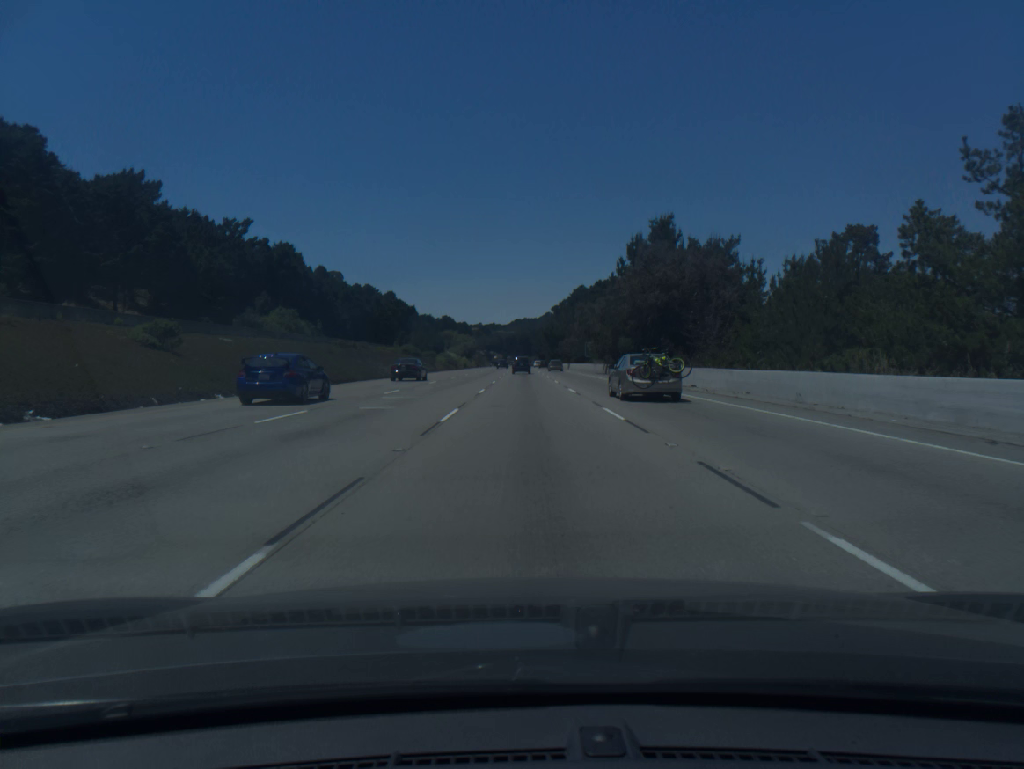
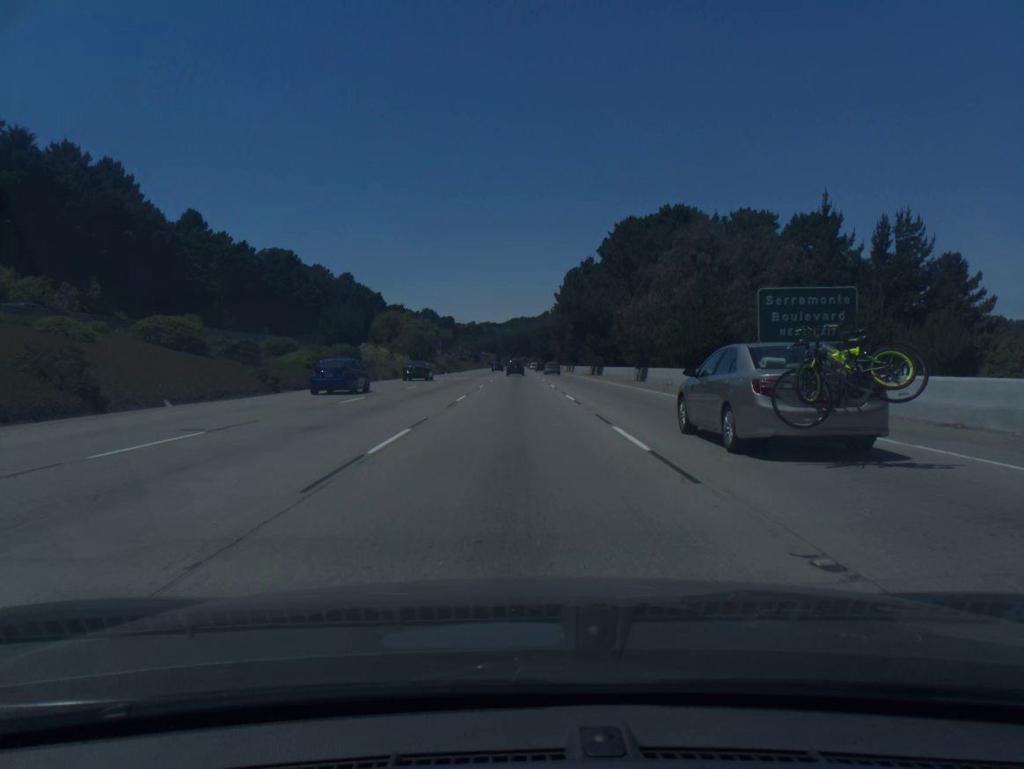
(+0.6, +92.8) m; 0°
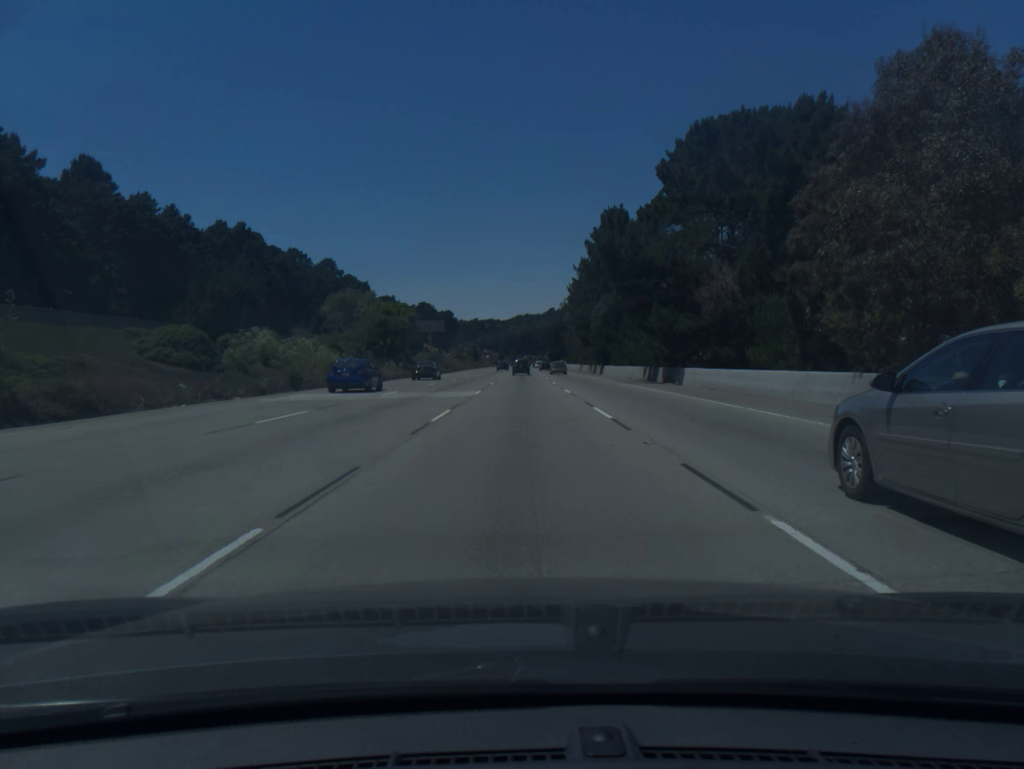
(-0.1, +37.7) m; 0°
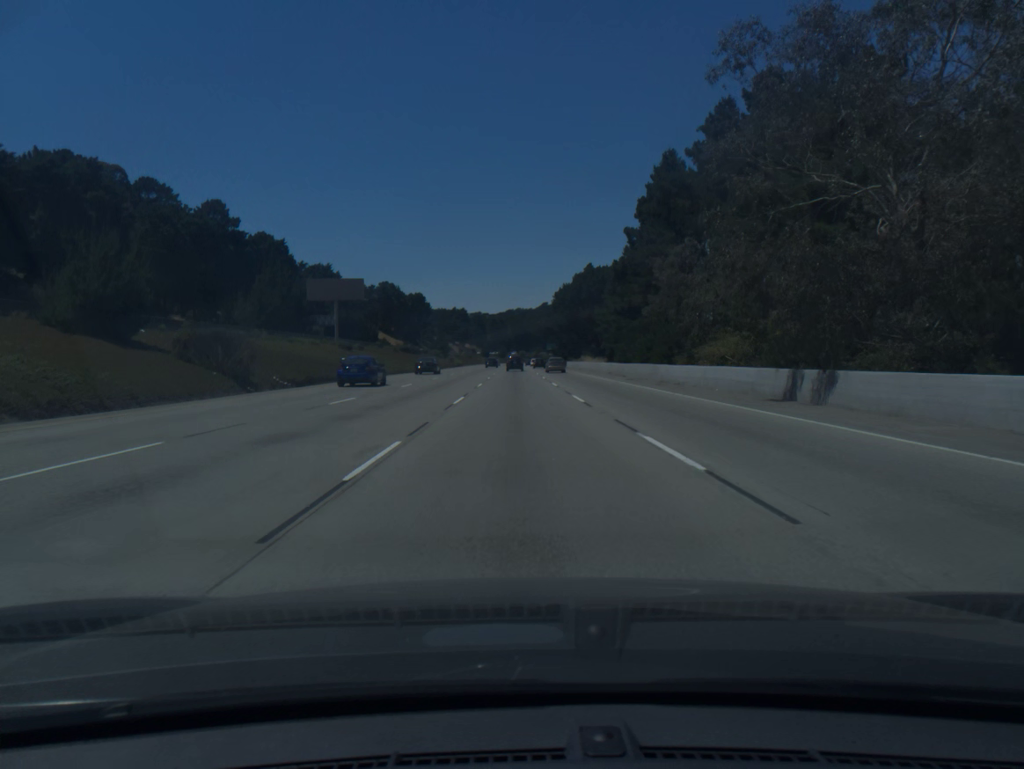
(+0.4, +95.6) m; +1°
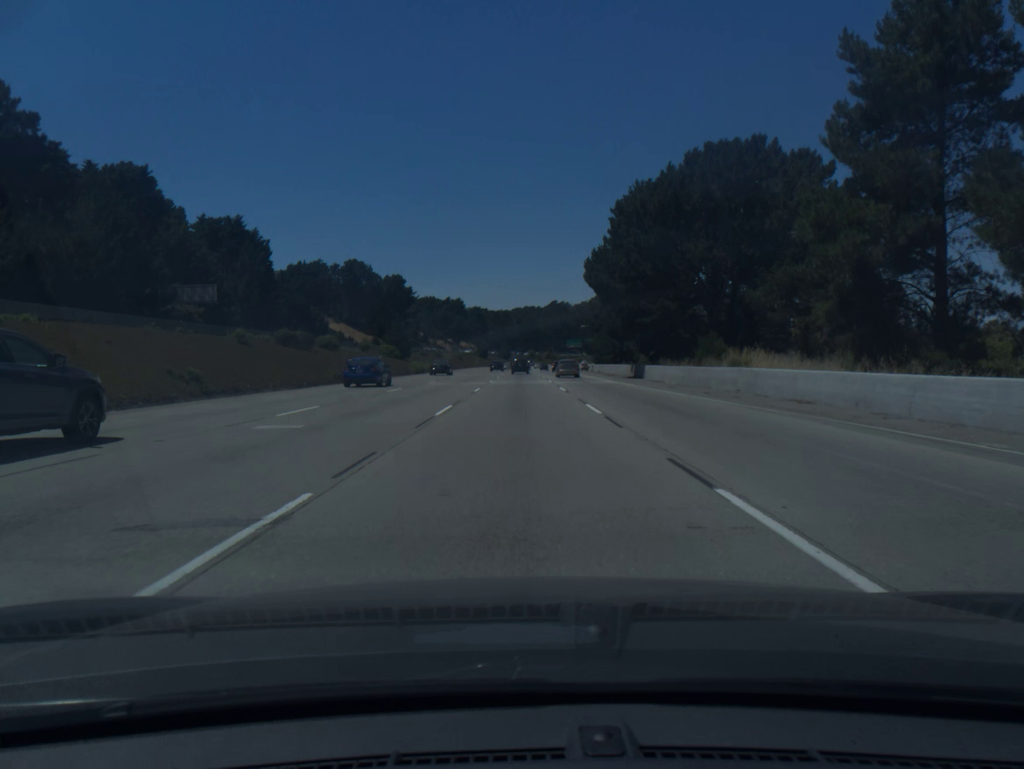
(-0.4, +77.8) m; -1°
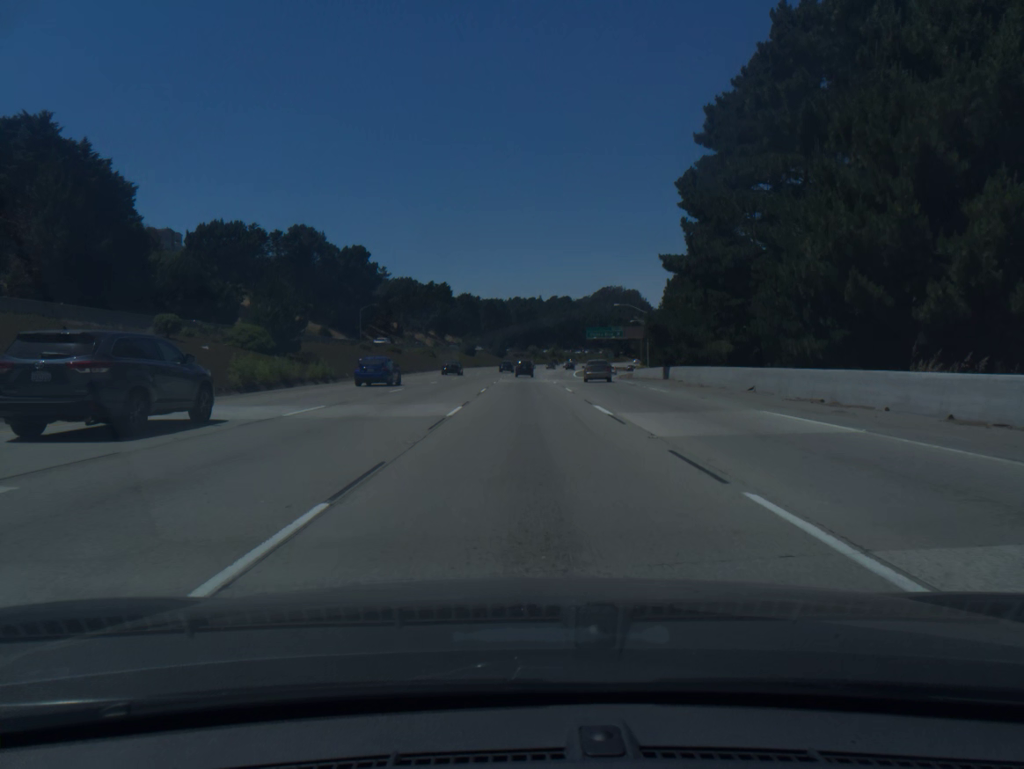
(-0.1, +58.7) m; 0°
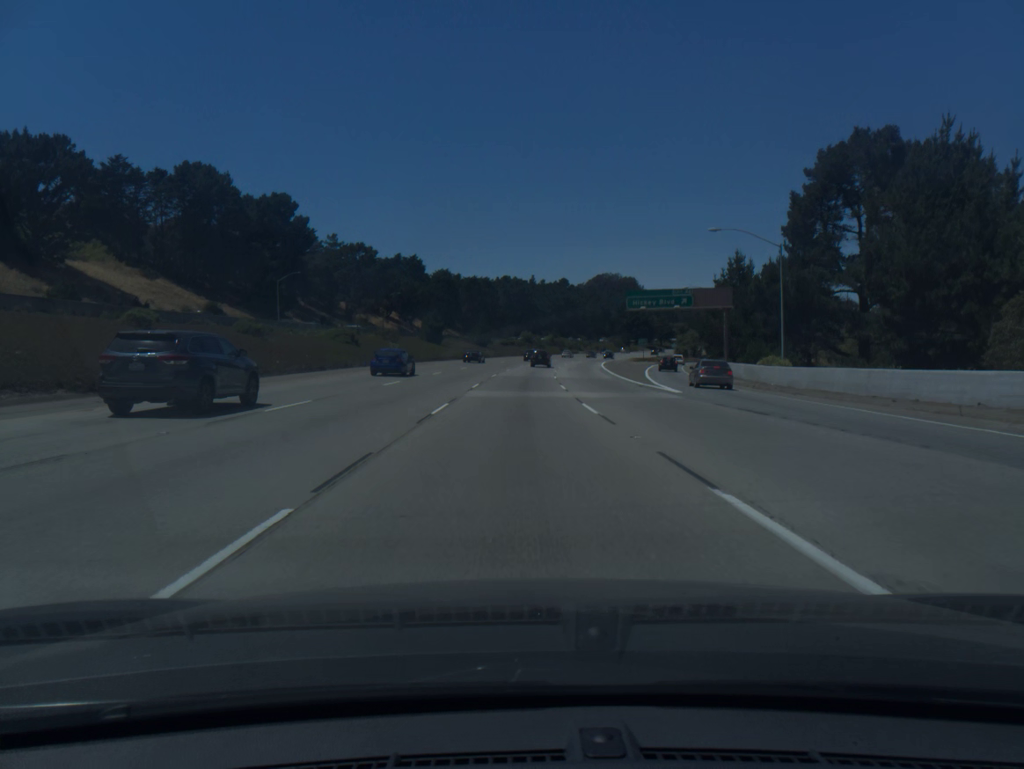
(+0.3, +58.7) m; +1°
